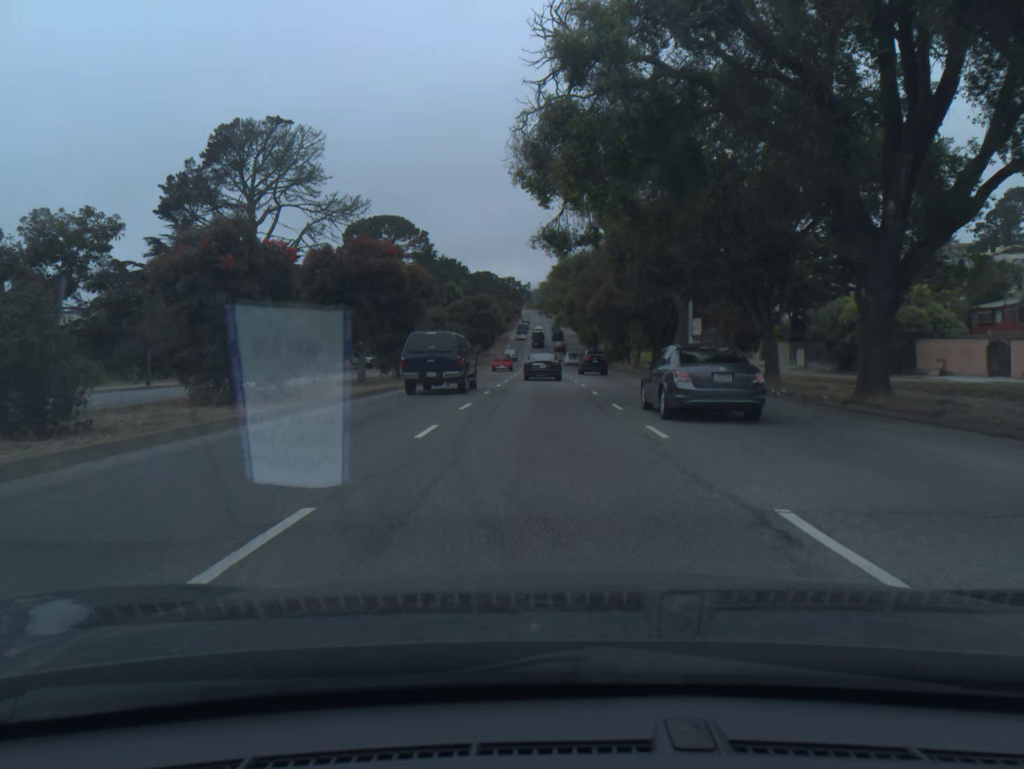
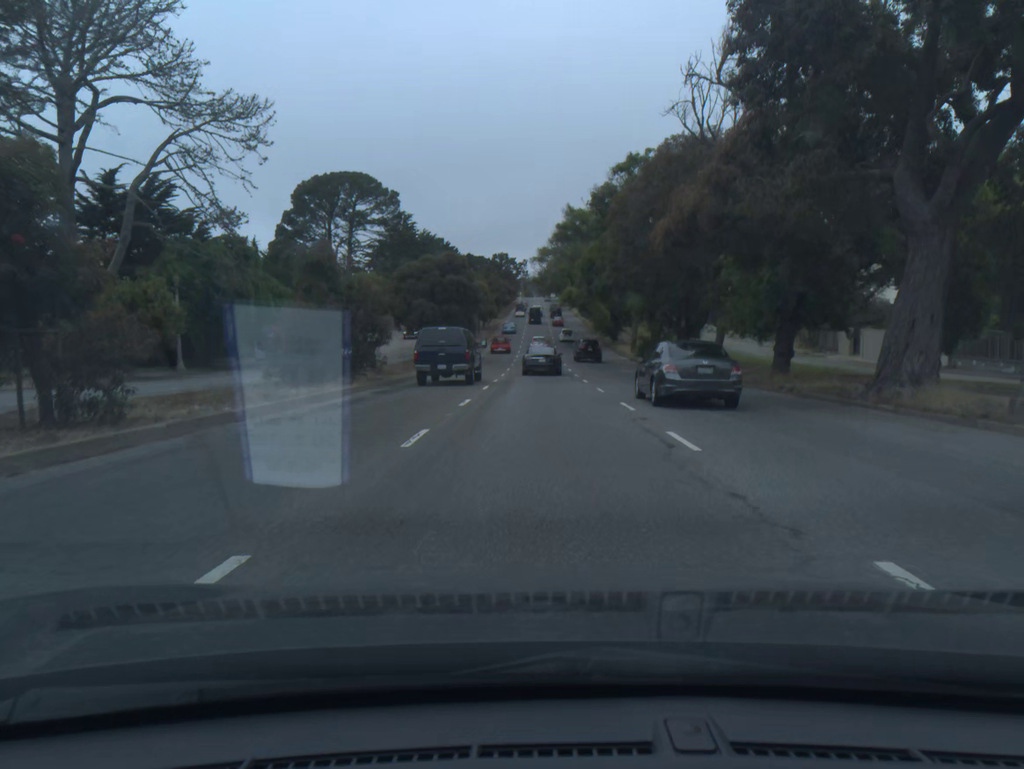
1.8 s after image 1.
(0.0, +30.3) m; 0°
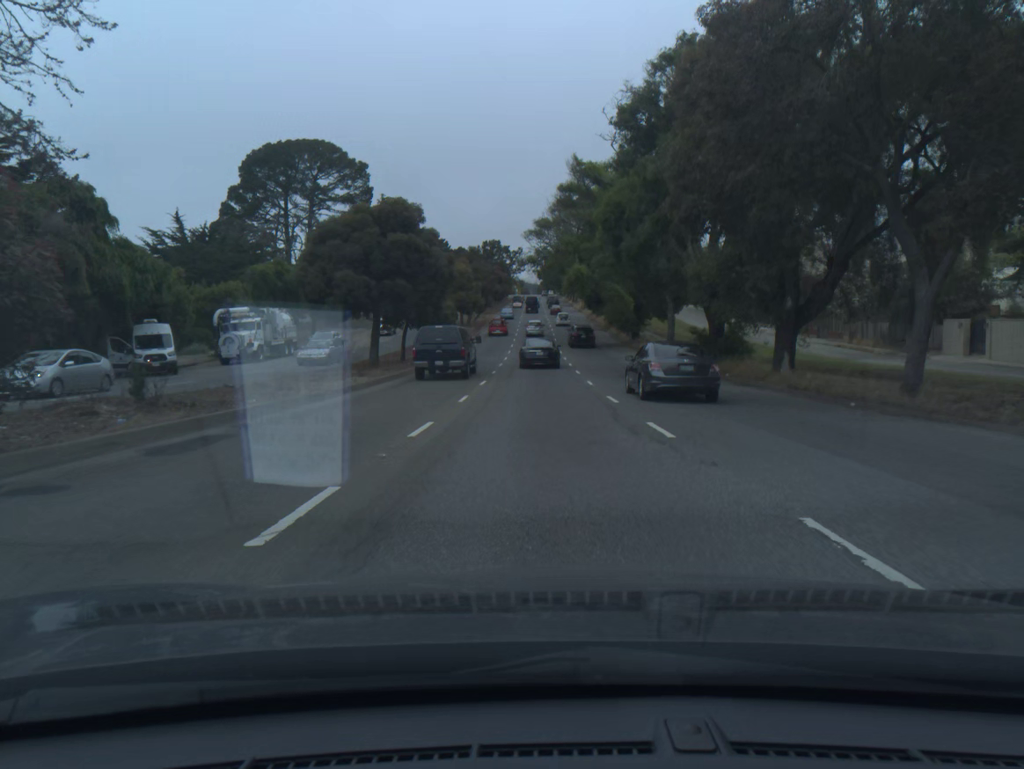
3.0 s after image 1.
(+0.1, +20.0) m; 0°
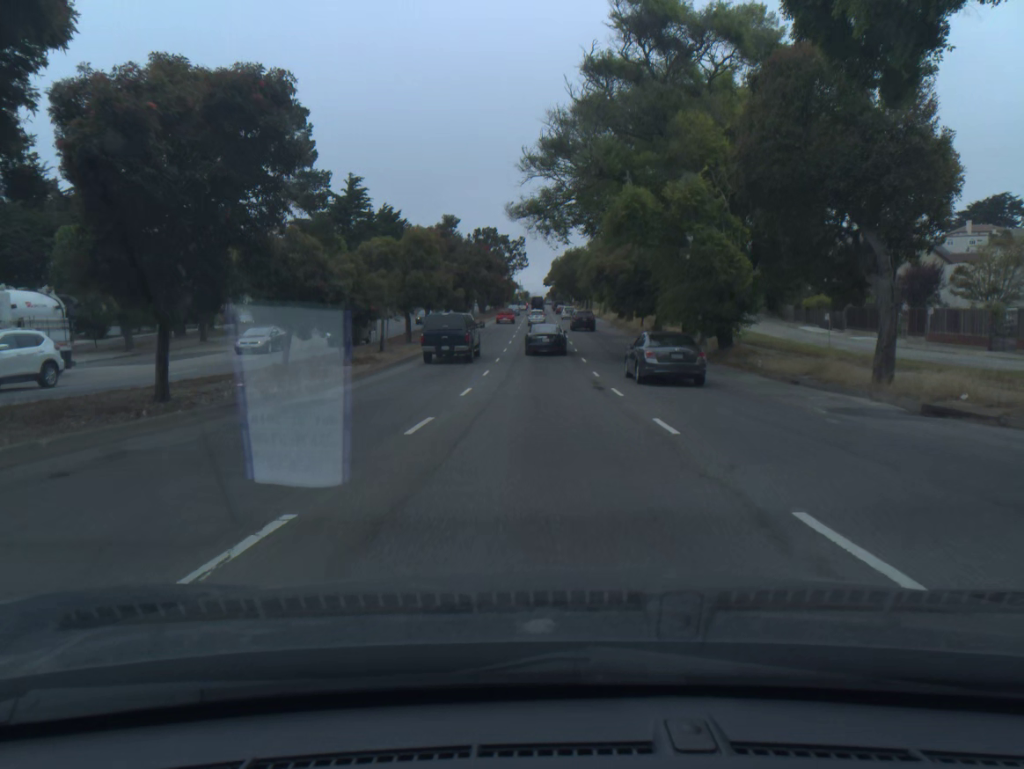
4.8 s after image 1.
(-0.1, +29.6) m; 0°
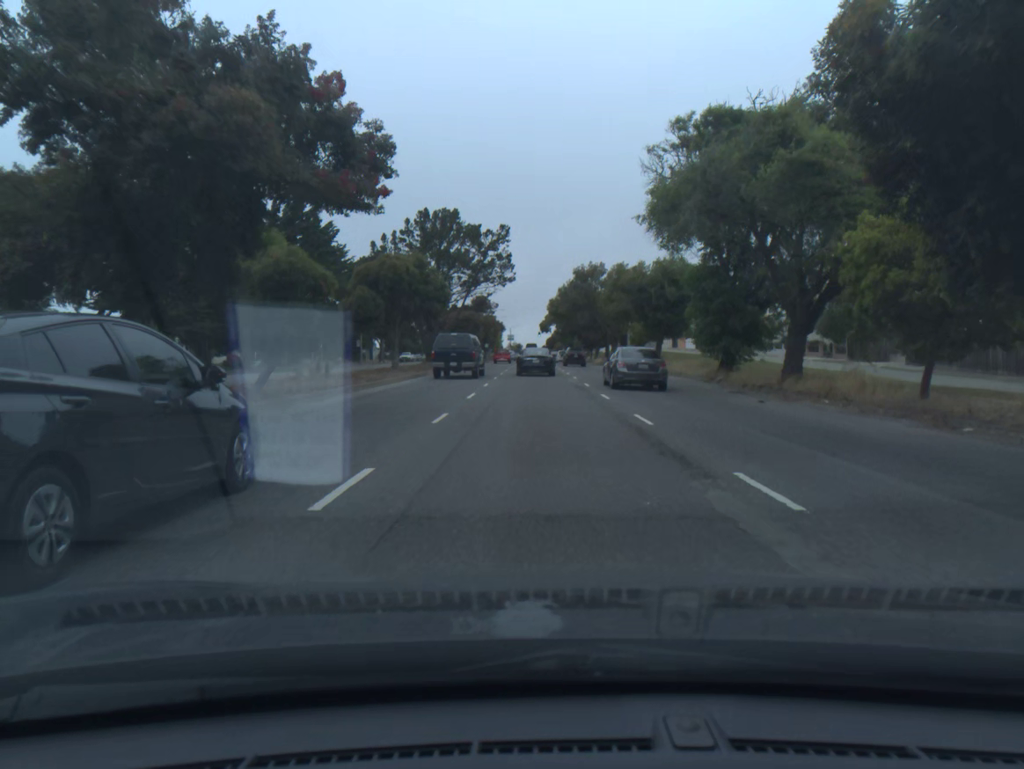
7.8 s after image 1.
(0.0, +47.9) m; 0°
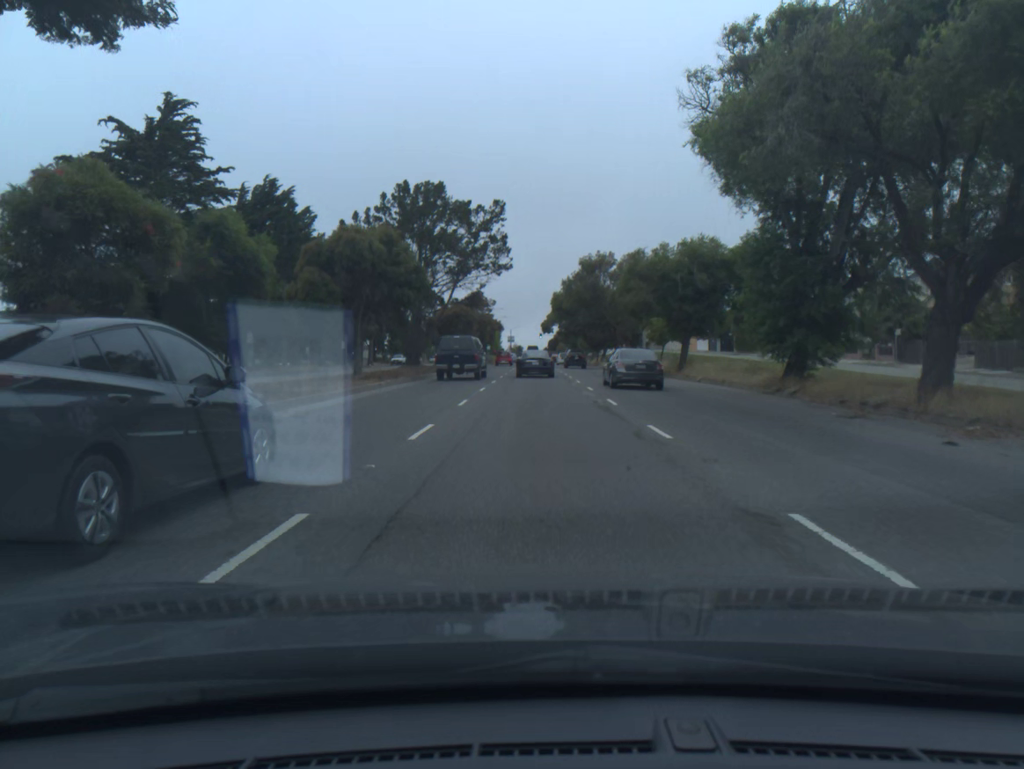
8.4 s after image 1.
(0.0, +9.3) m; 0°
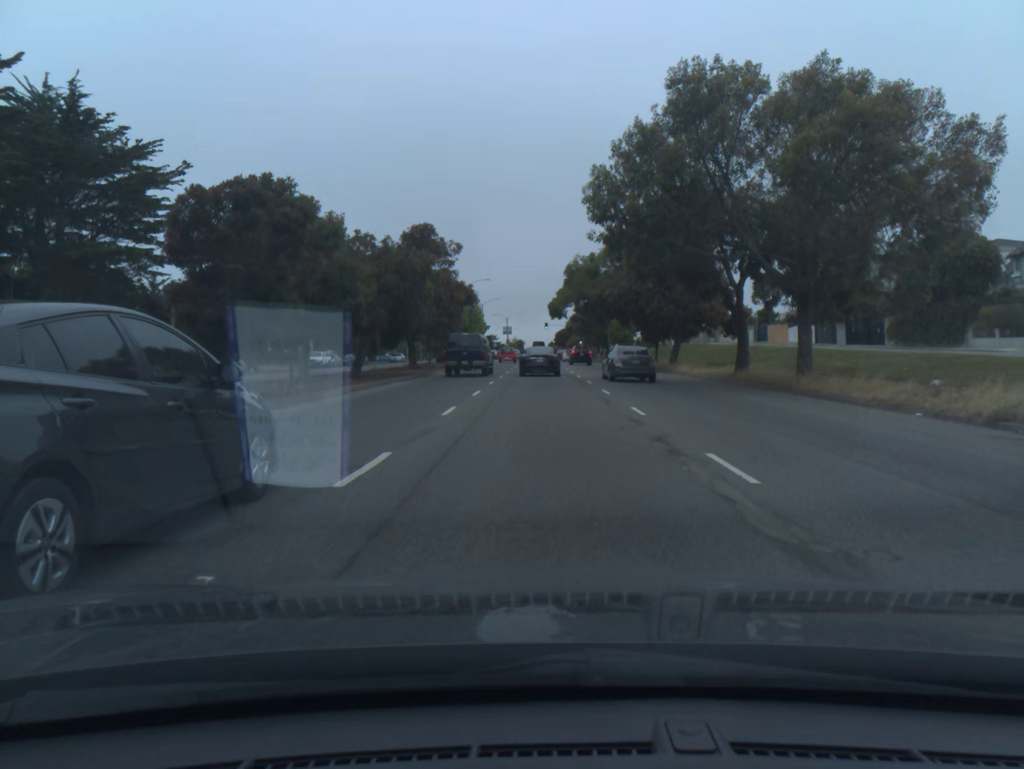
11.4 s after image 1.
(-0.1, +47.1) m; 0°
